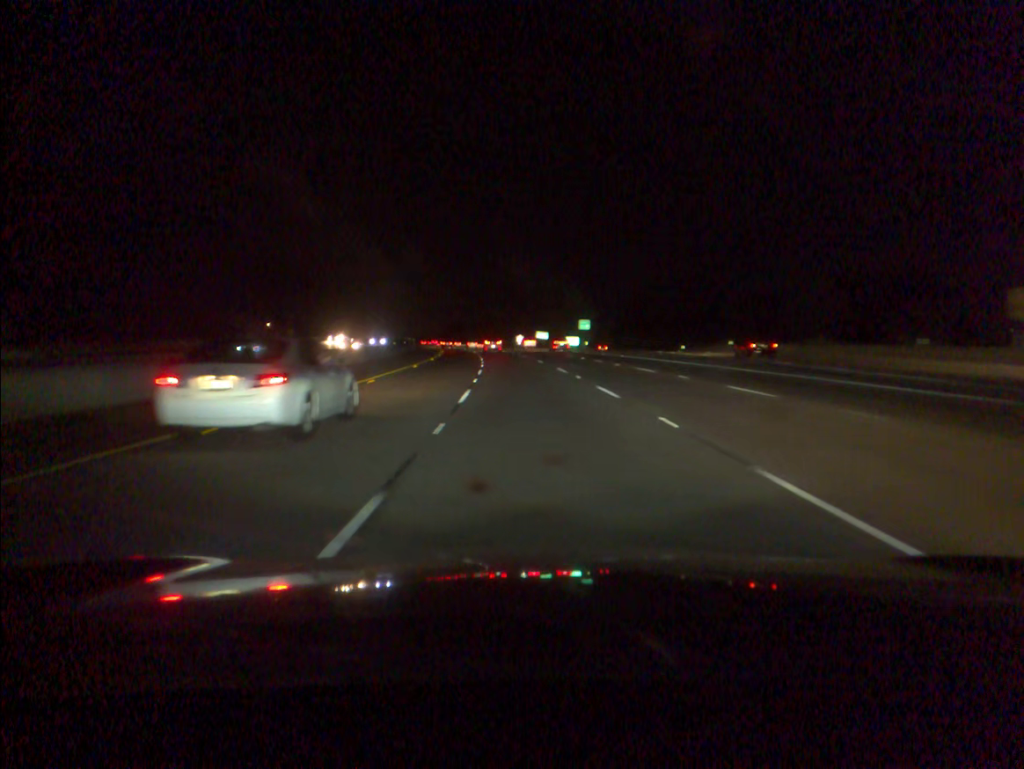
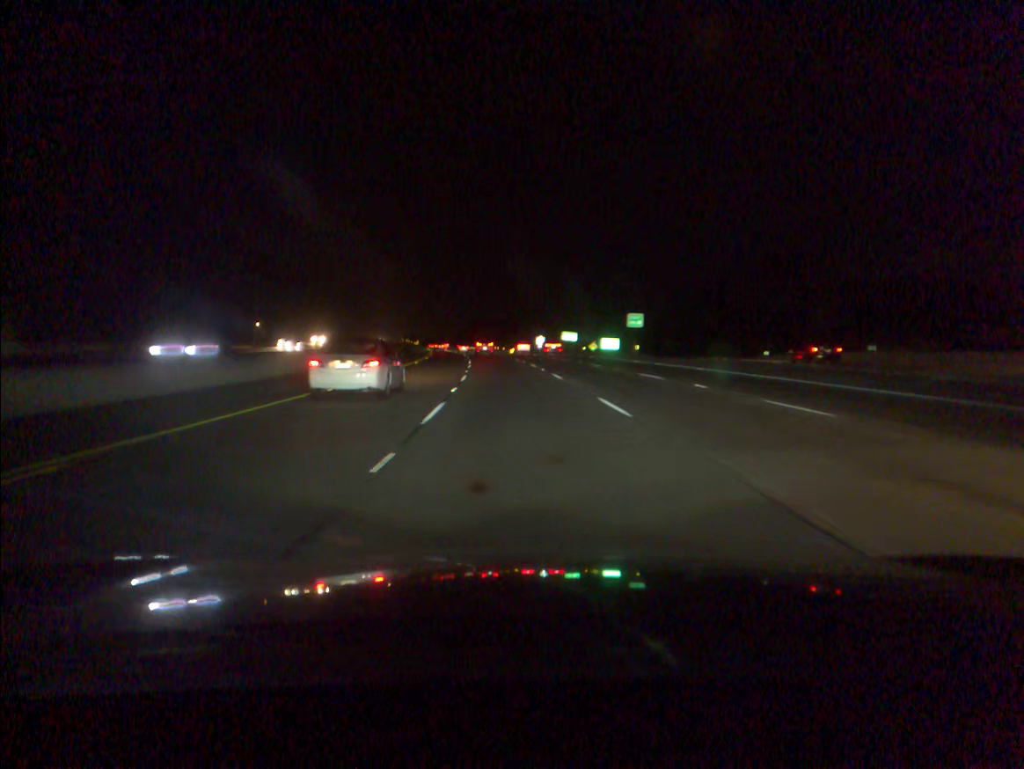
(-0.4, +33.1) m; -1°
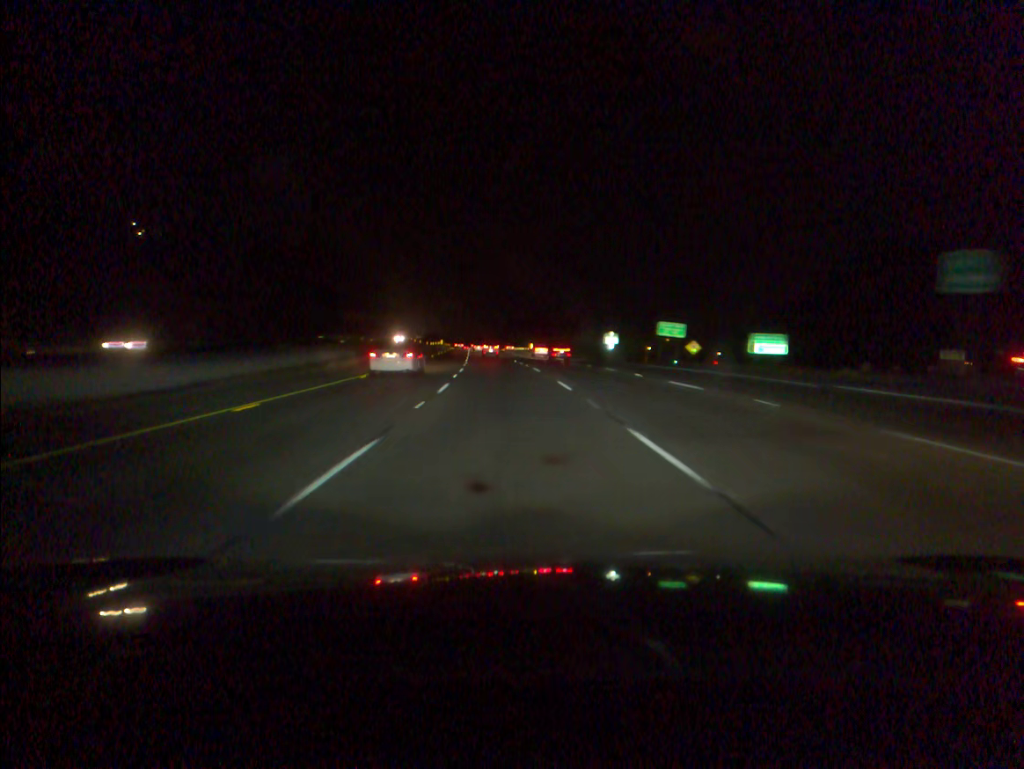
(-1.5, +50.4) m; -3°
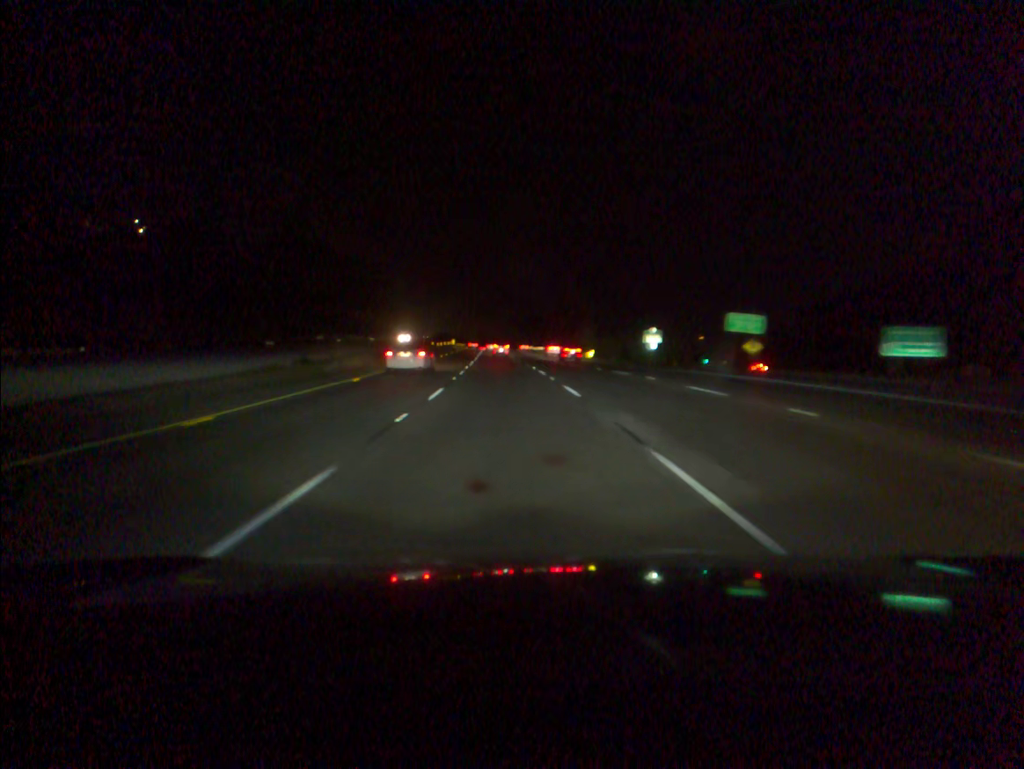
(-0.2, +16.9) m; -1°
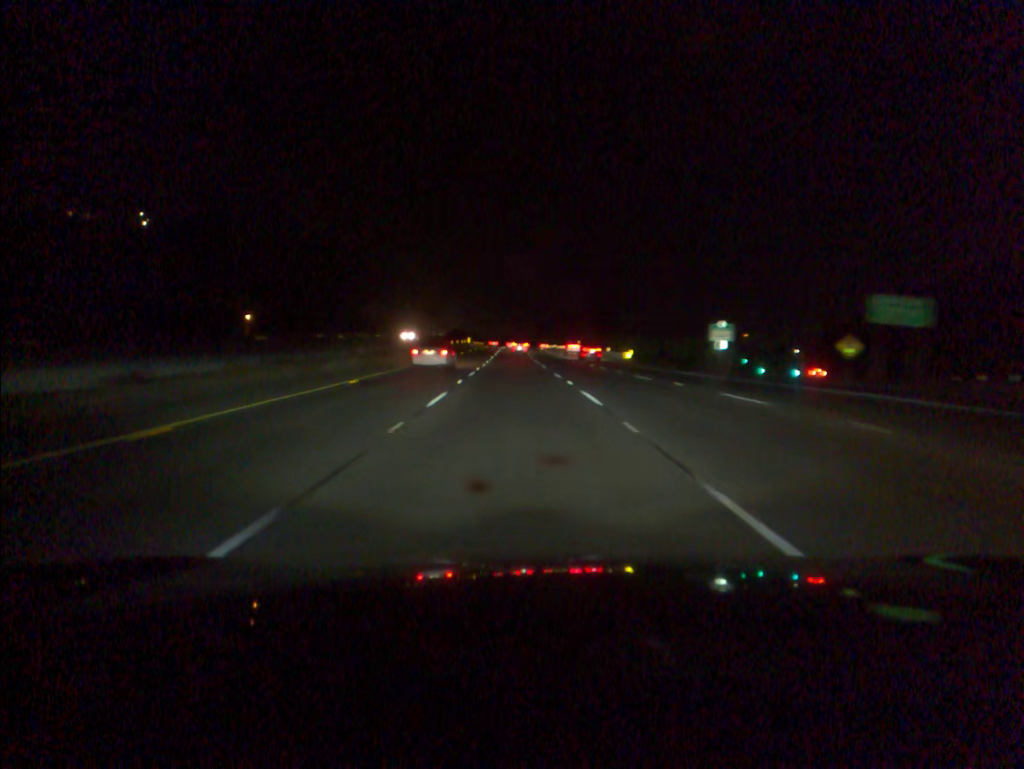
(-0.3, +17.0) m; -2°
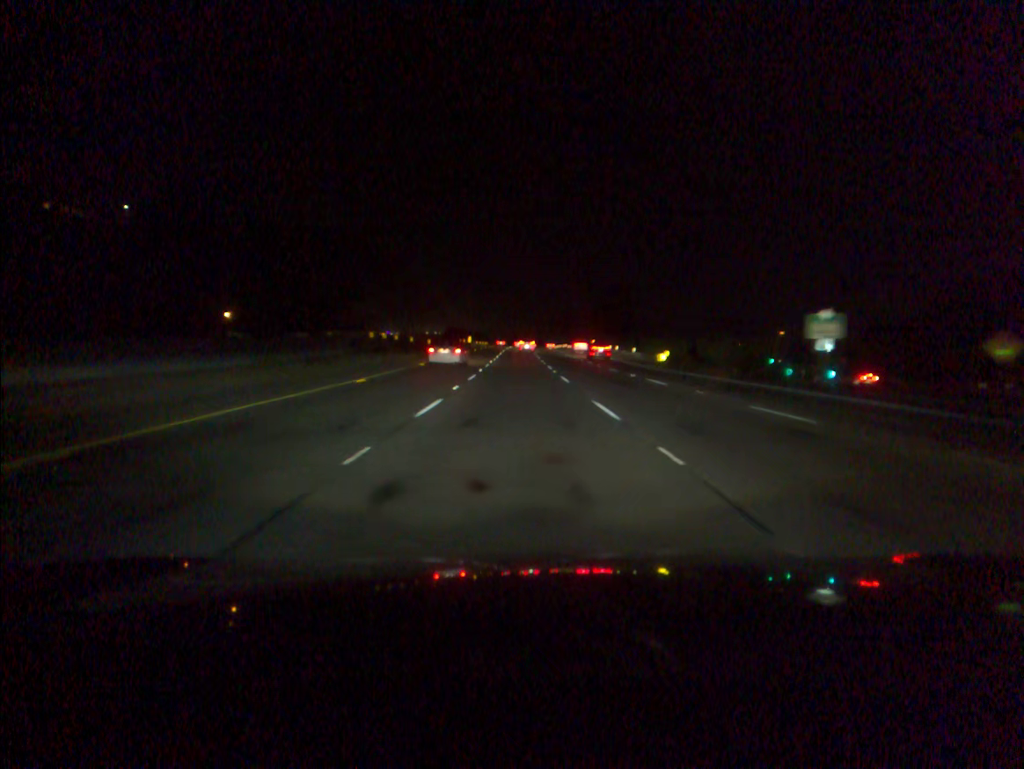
(-0.1, +17.1) m; -1°
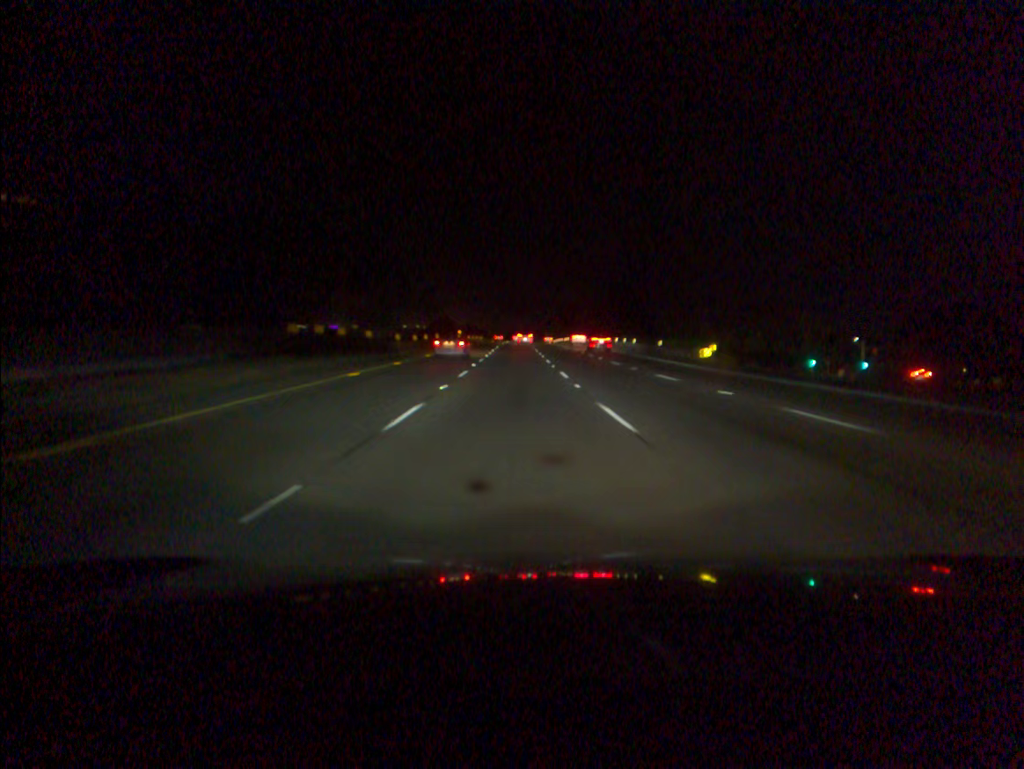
(0.0, +17.2) m; 0°
